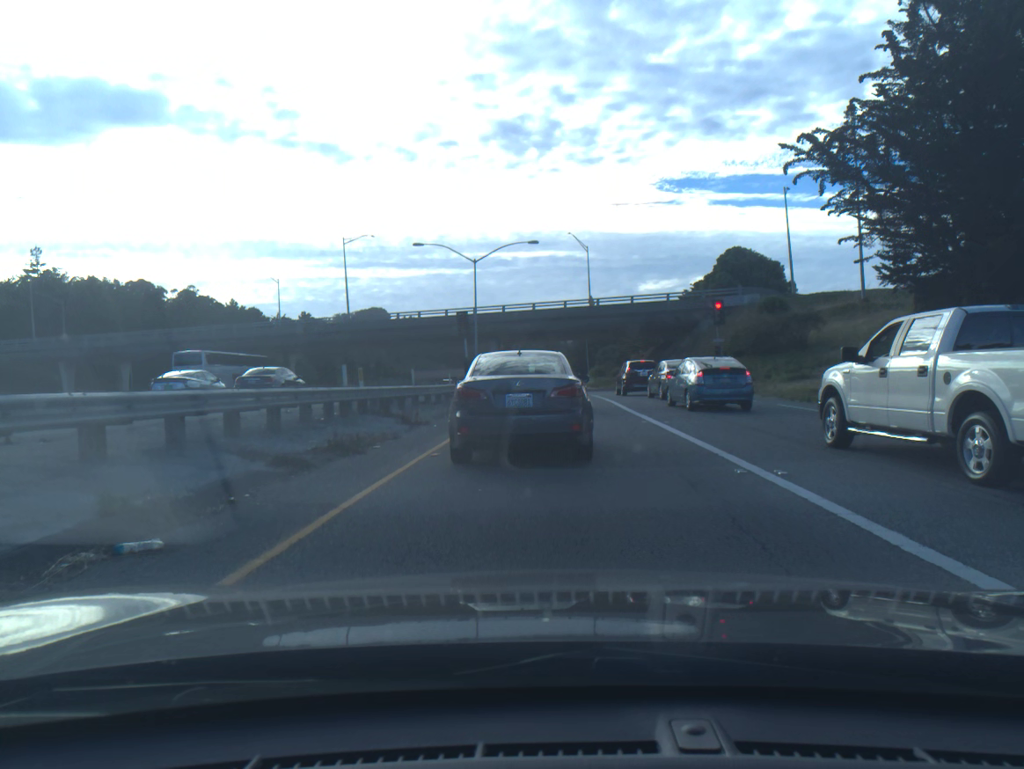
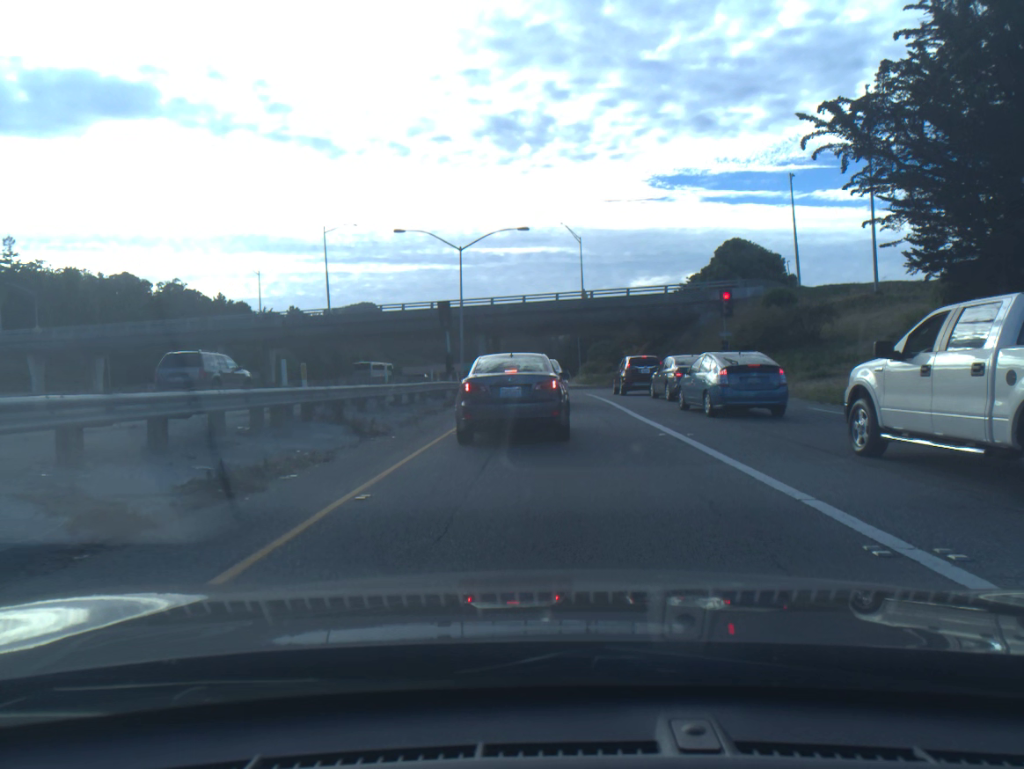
(0.0, +3.8) m; 0°
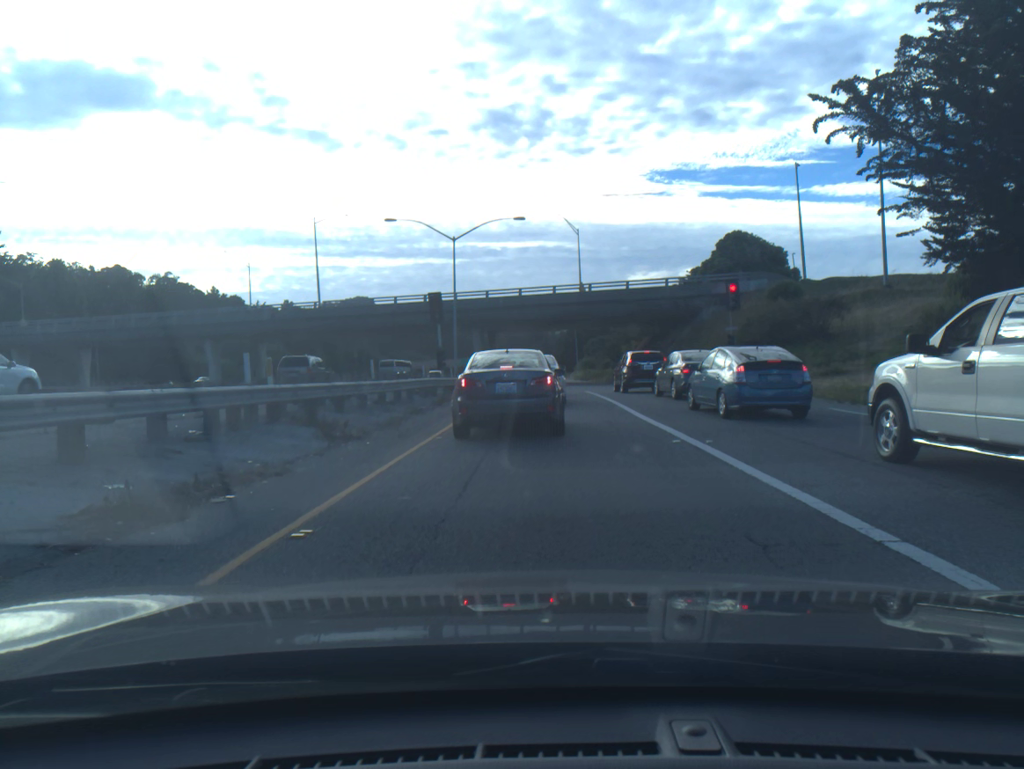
(0.0, +1.7) m; 0°
